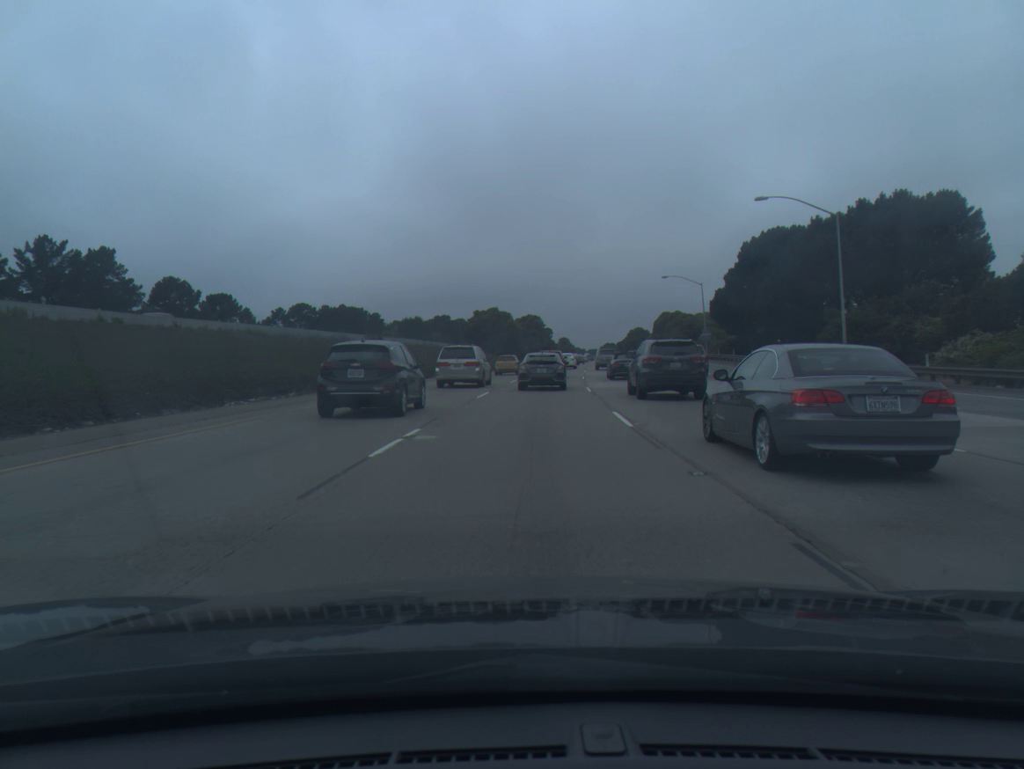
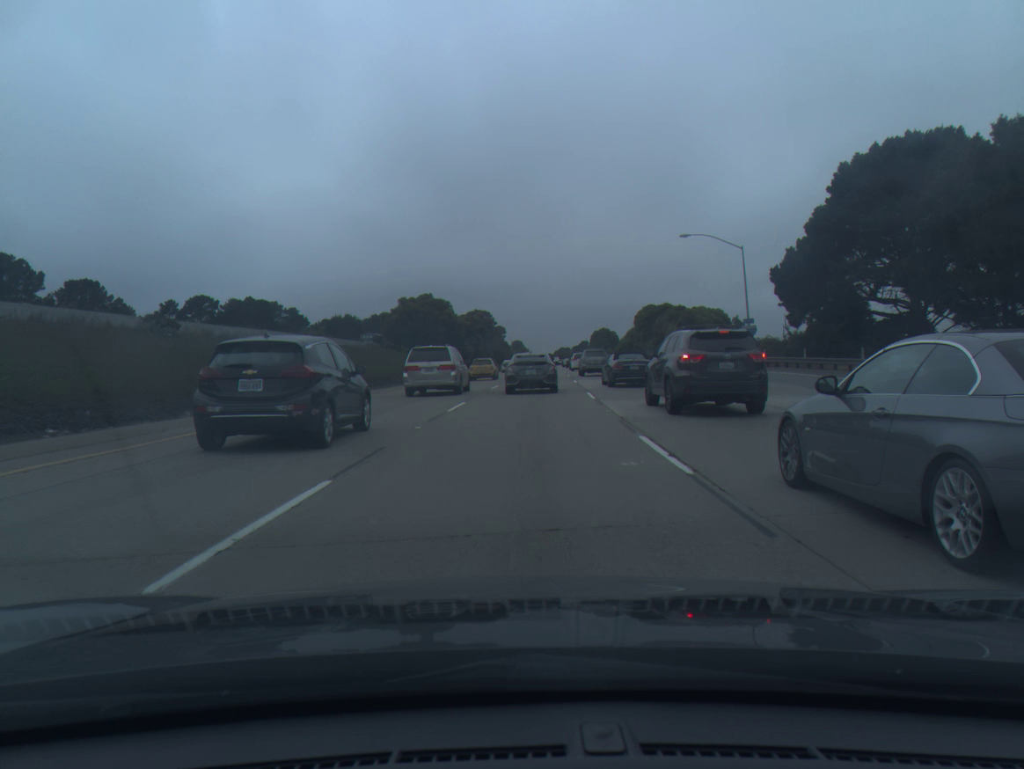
(+1.2, +34.9) m; +4°
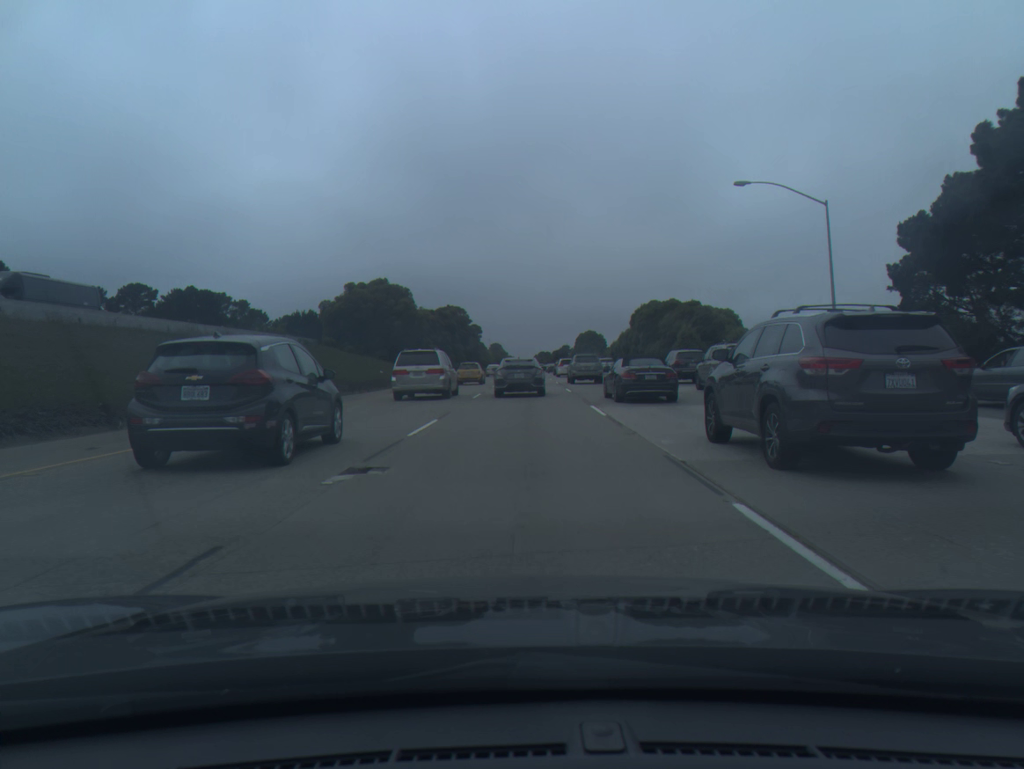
(+0.2, +19.7) m; +1°
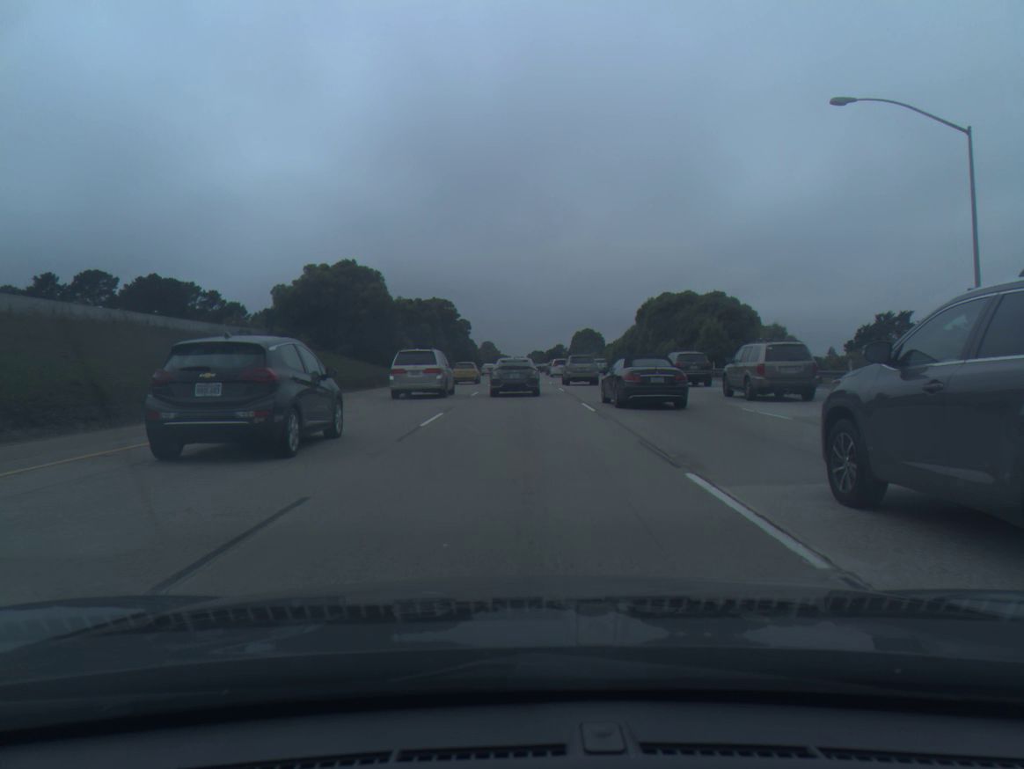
(0.0, +12.9) m; 0°
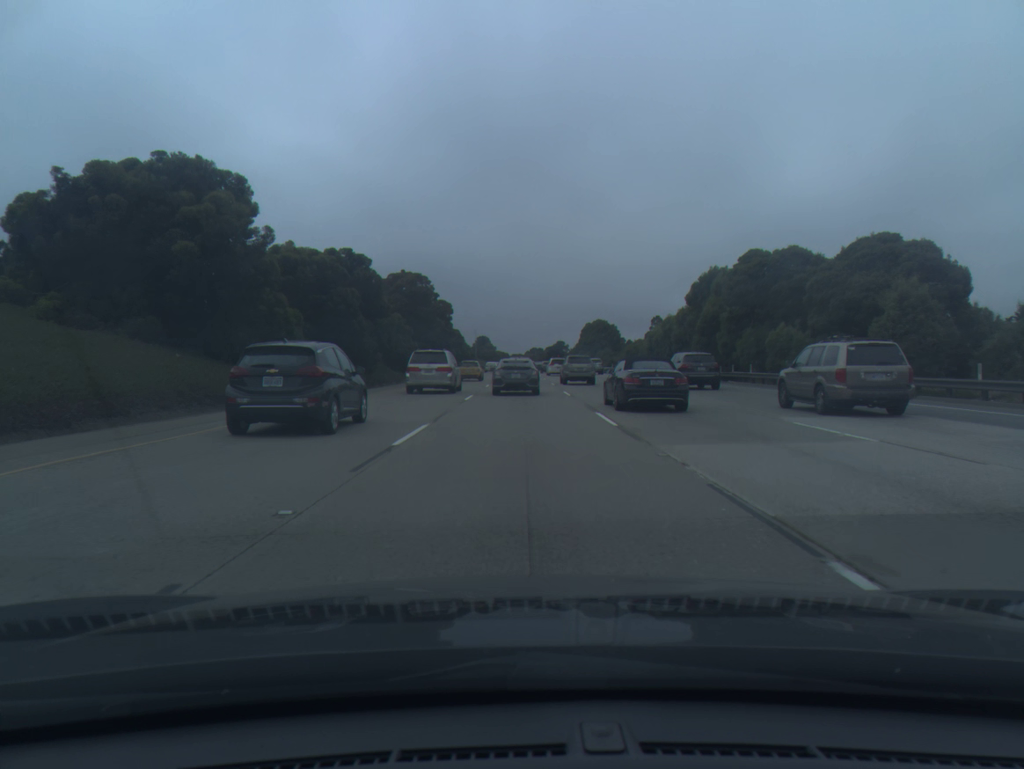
(+0.1, +32.8) m; 0°
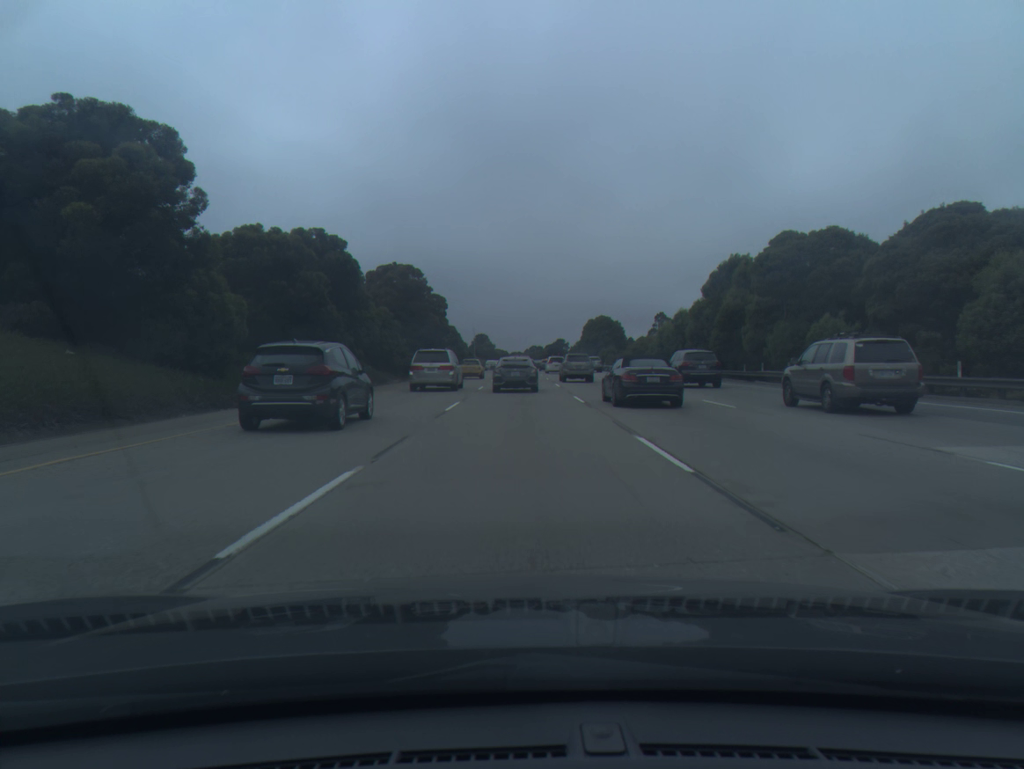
(0.0, +6.6) m; 0°
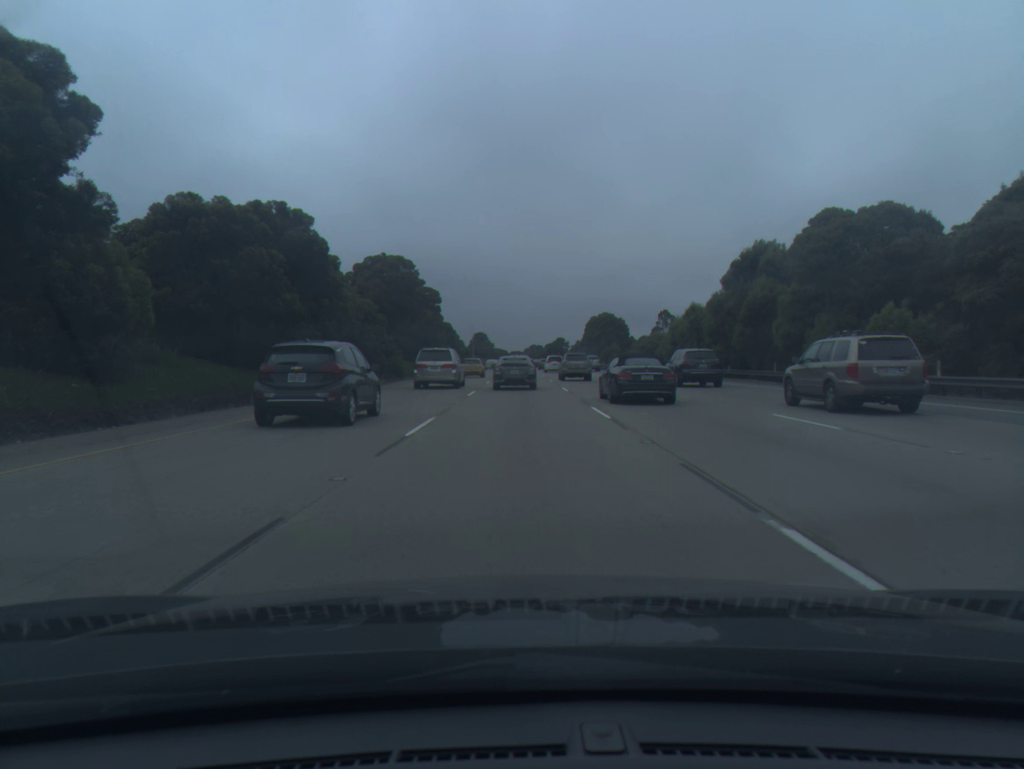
(0.0, +6.7) m; 0°
